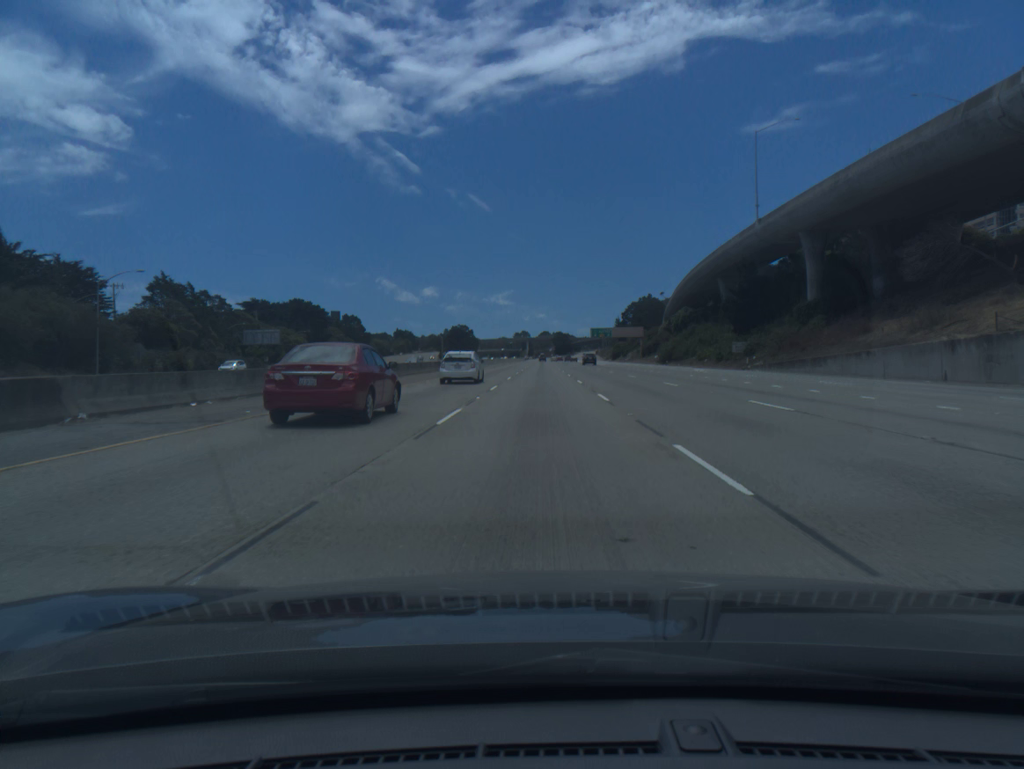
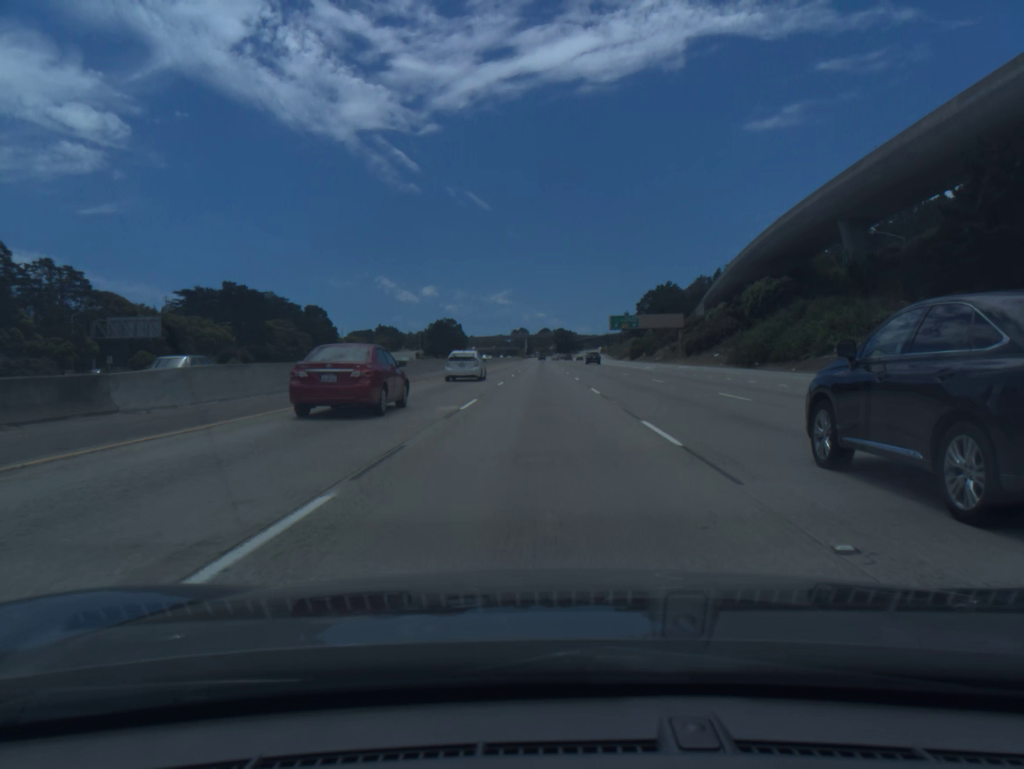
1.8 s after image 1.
(0.0, +54.6) m; 0°
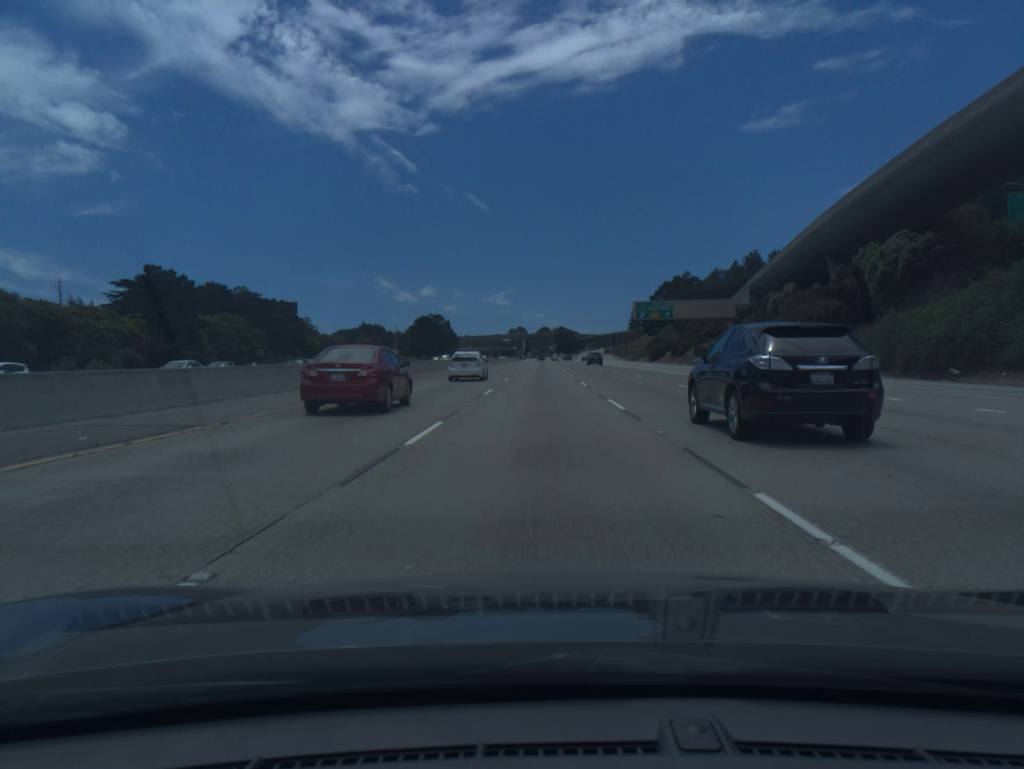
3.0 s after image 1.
(0.0, +36.6) m; 0°
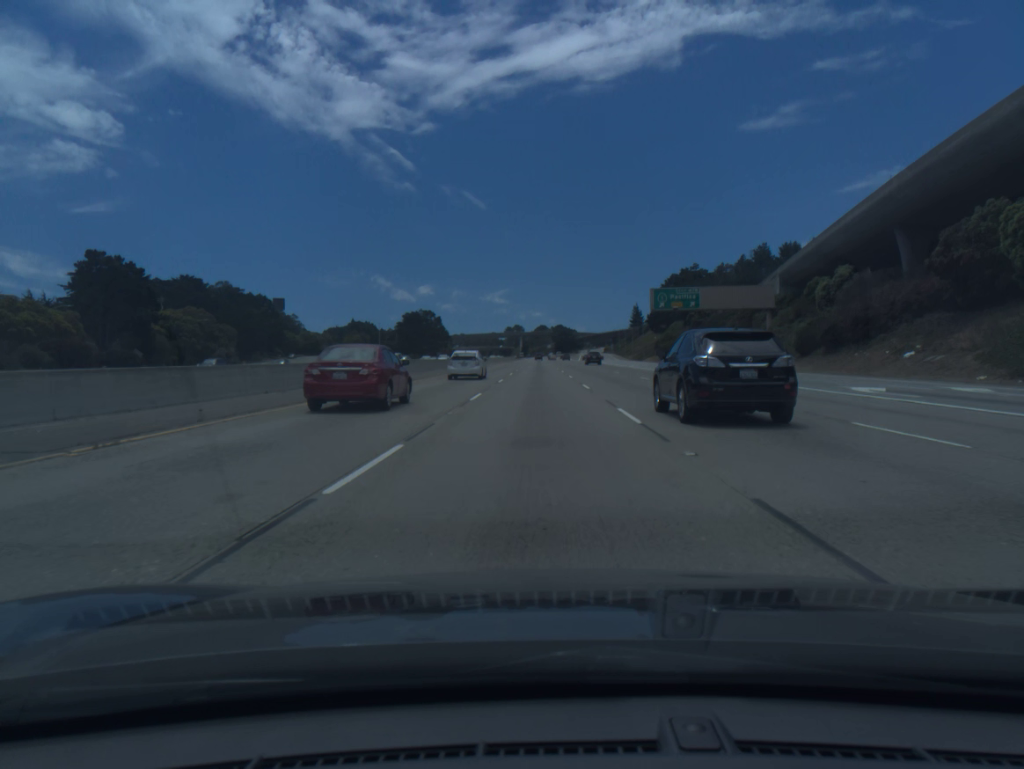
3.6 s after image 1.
(0.0, +18.3) m; 0°
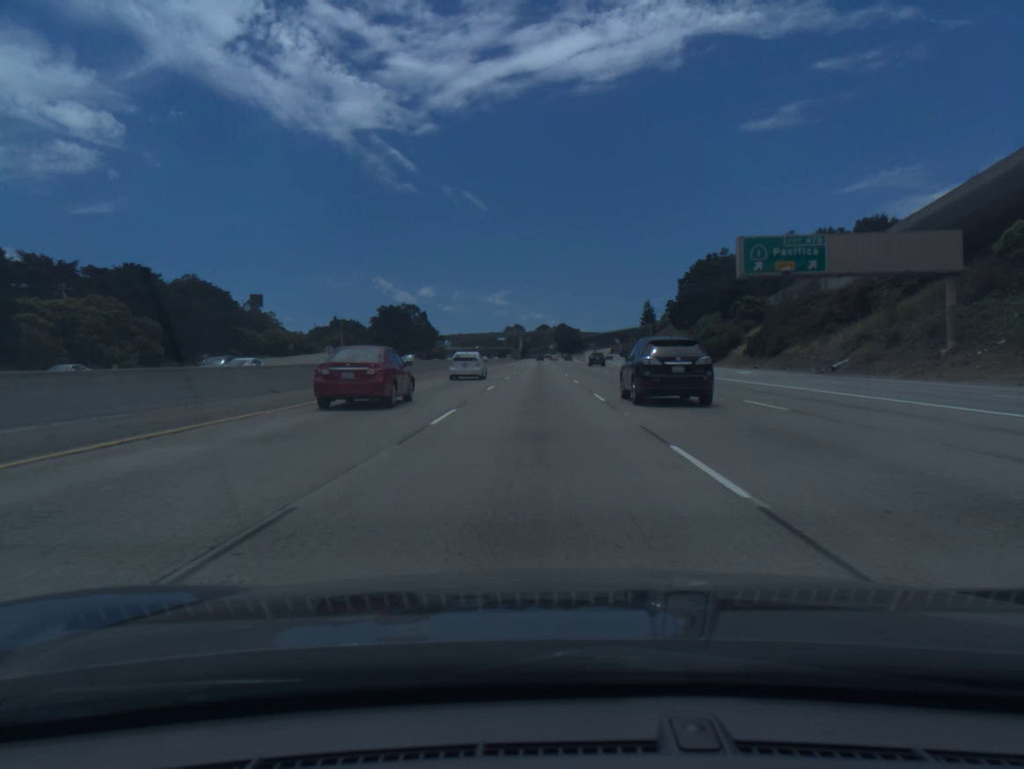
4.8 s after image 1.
(0.0, +36.7) m; 0°
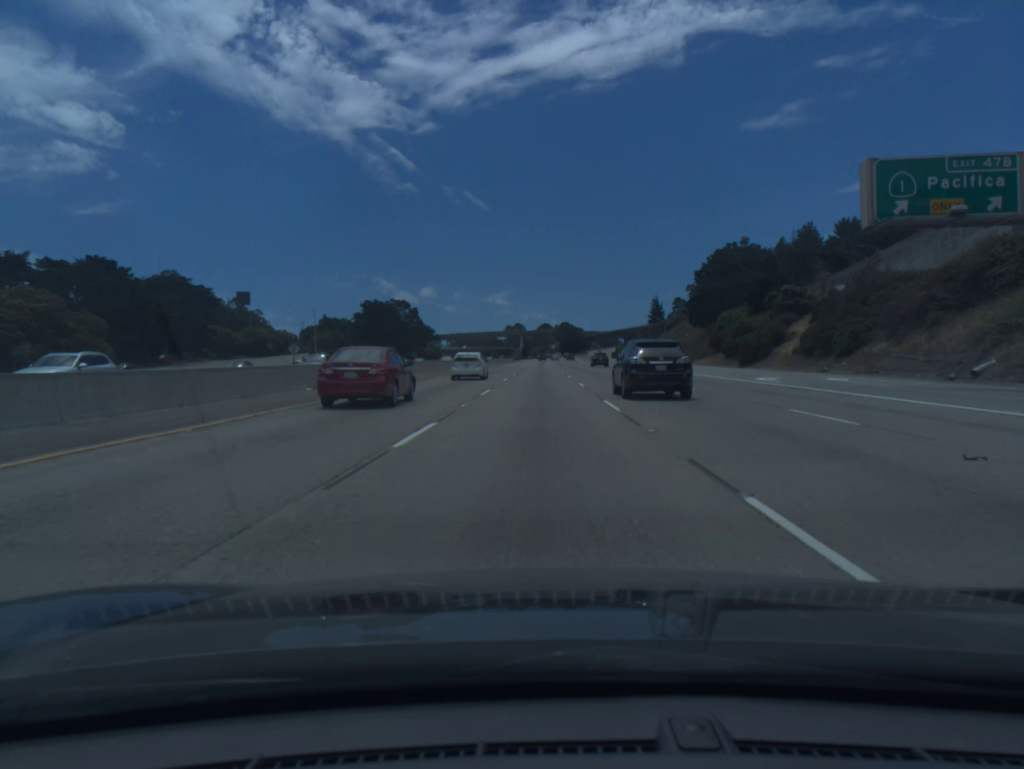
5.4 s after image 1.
(0.0, +18.3) m; 0°
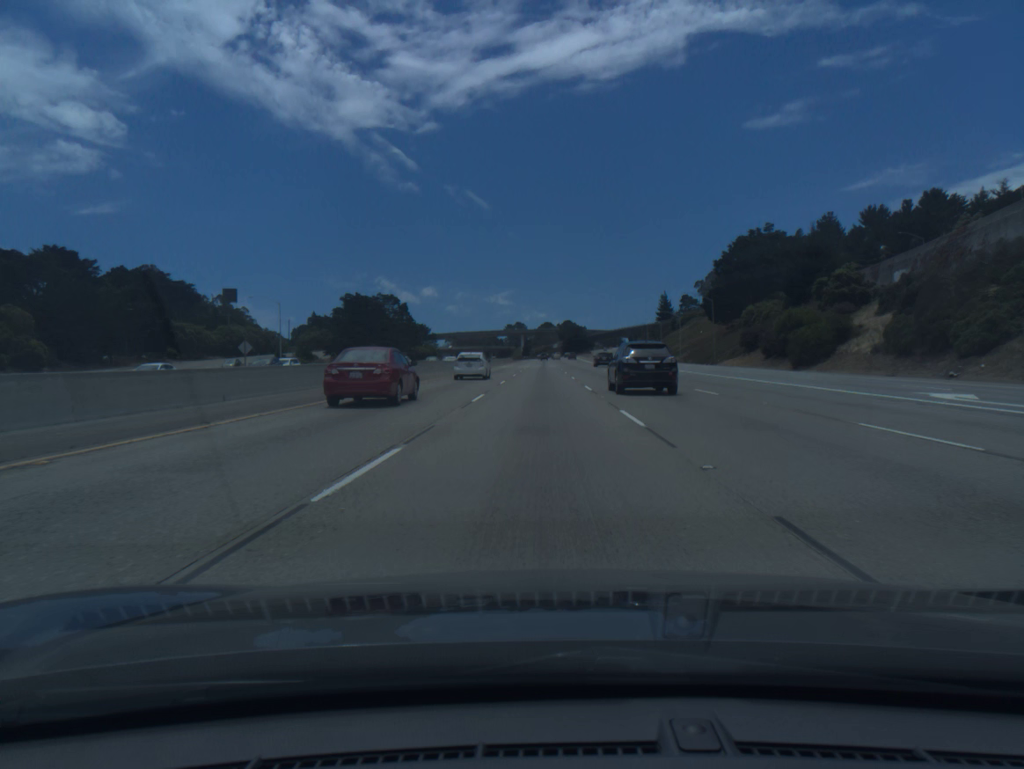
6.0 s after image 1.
(0.0, +18.3) m; 0°
